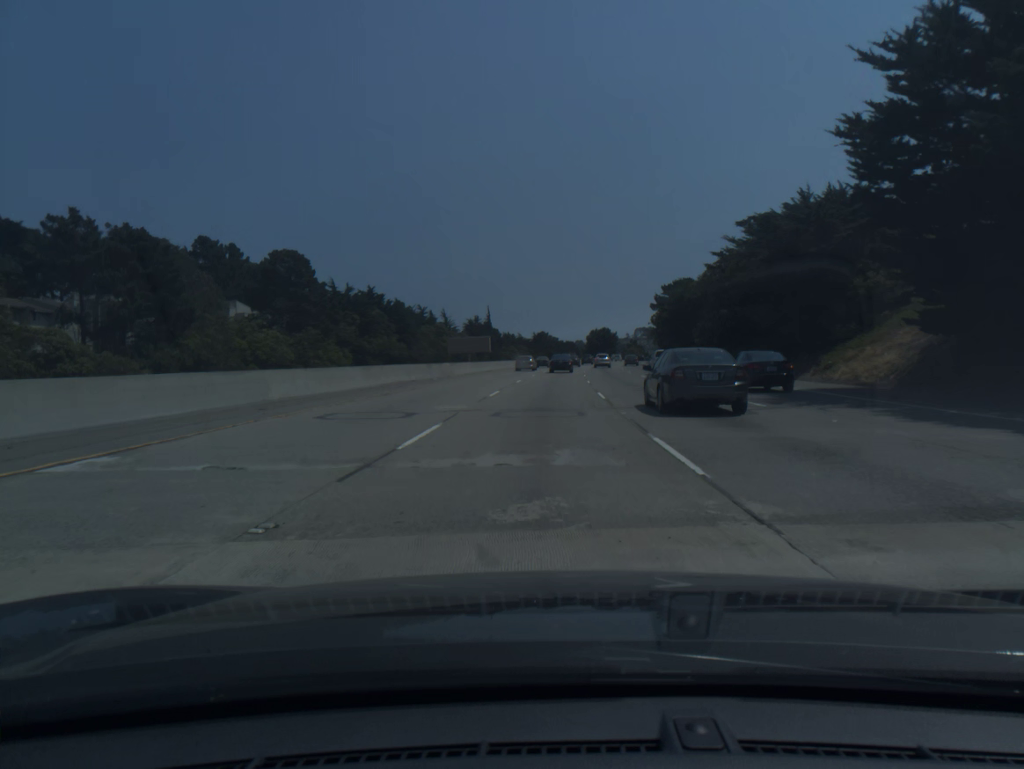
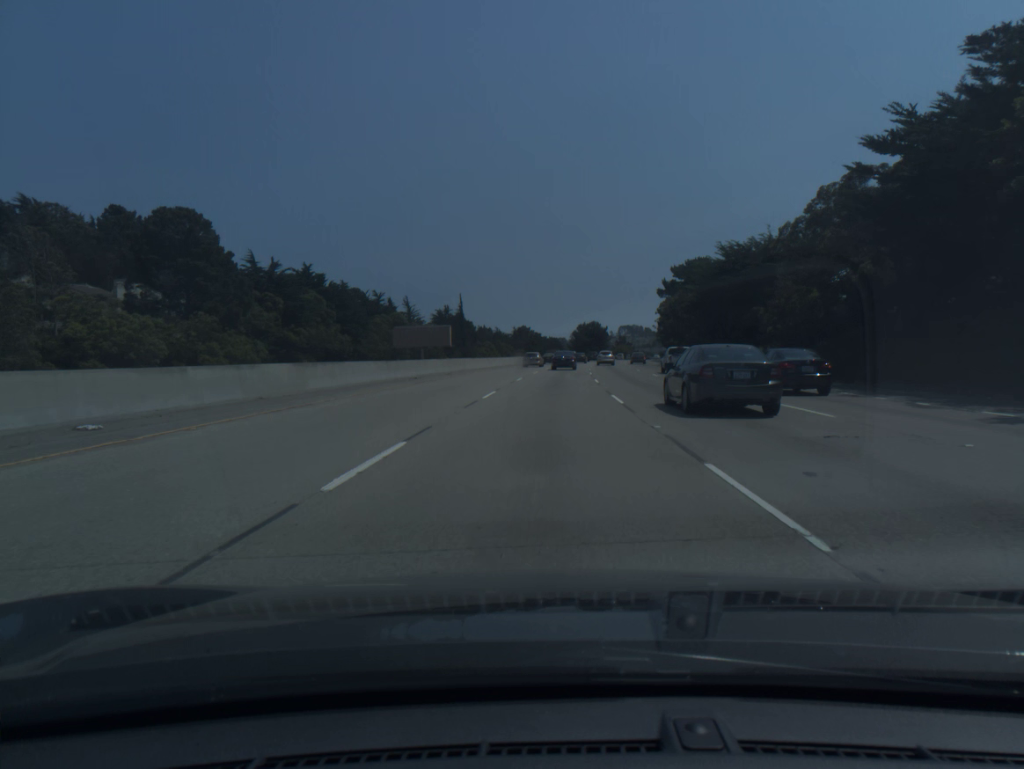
(+0.3, +33.5) m; +1°
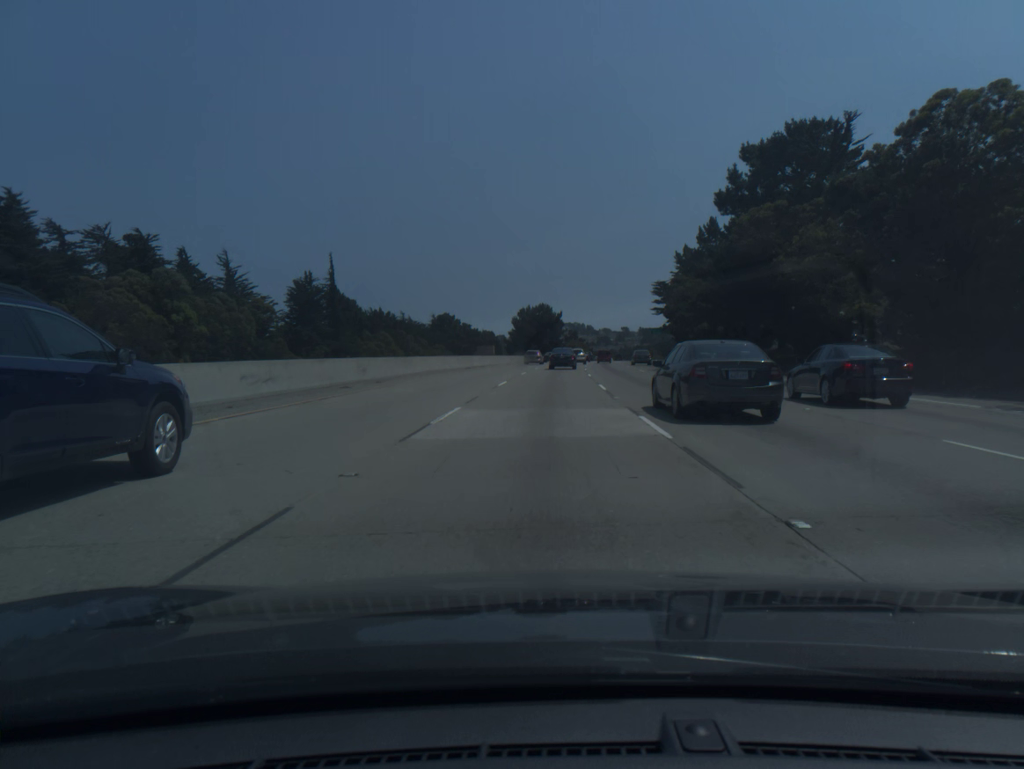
(+3.0, +81.5) m; +4°
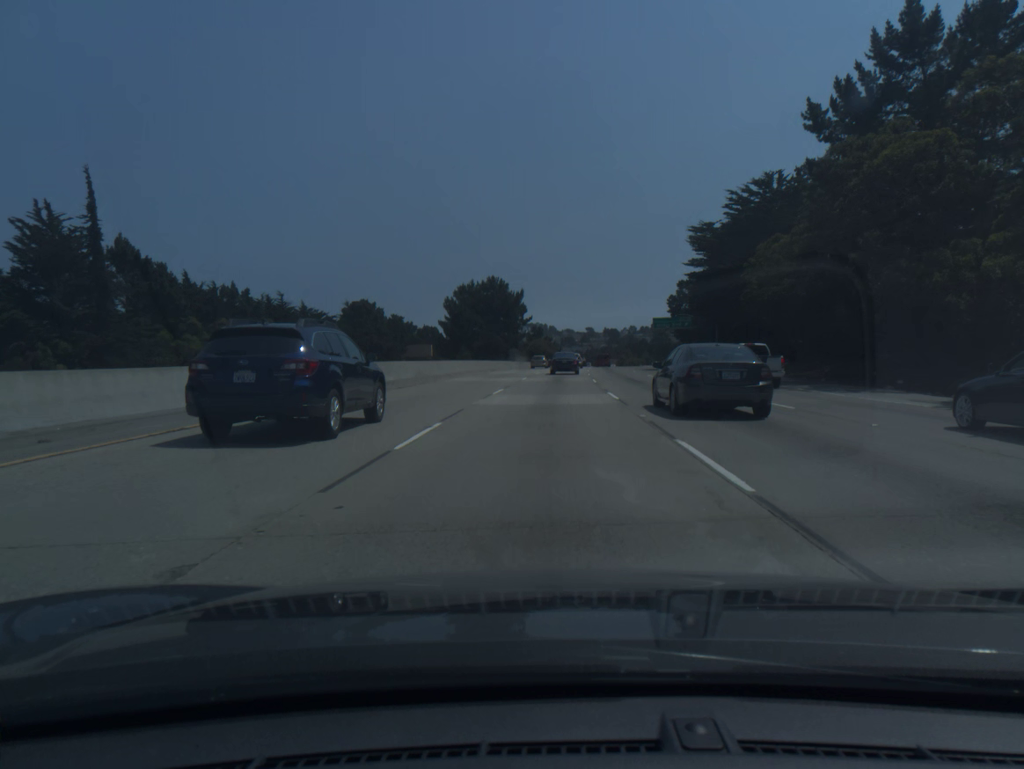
(+1.5, +62.5) m; +3°
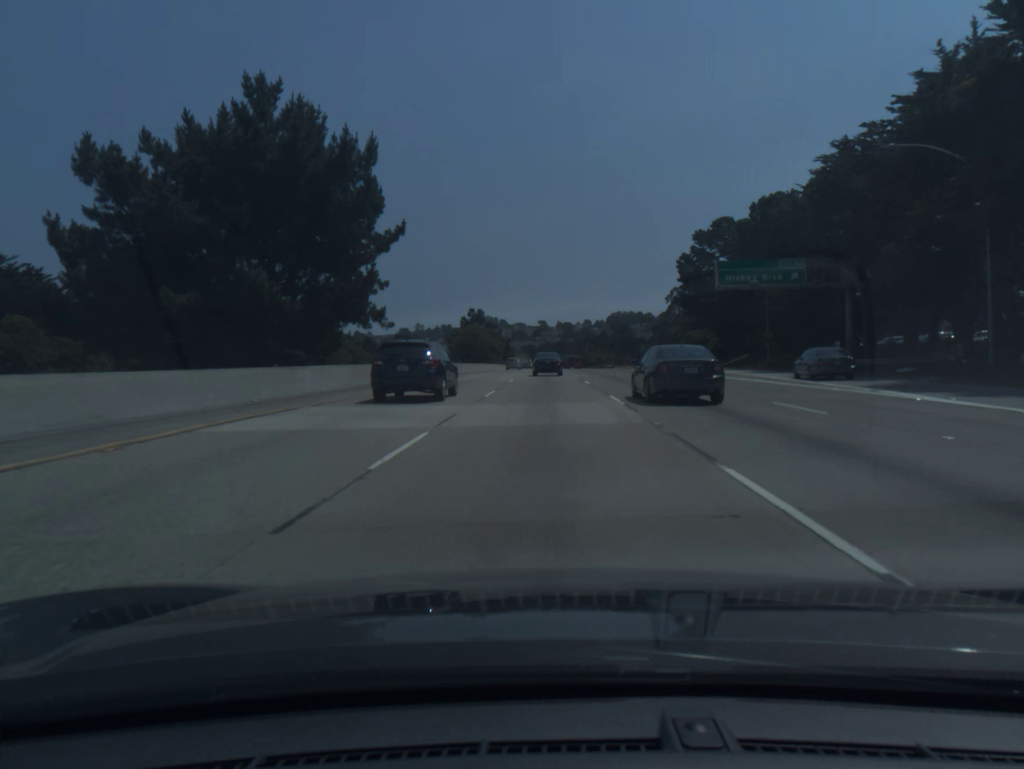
(+2.5, +75.9) m; +4°
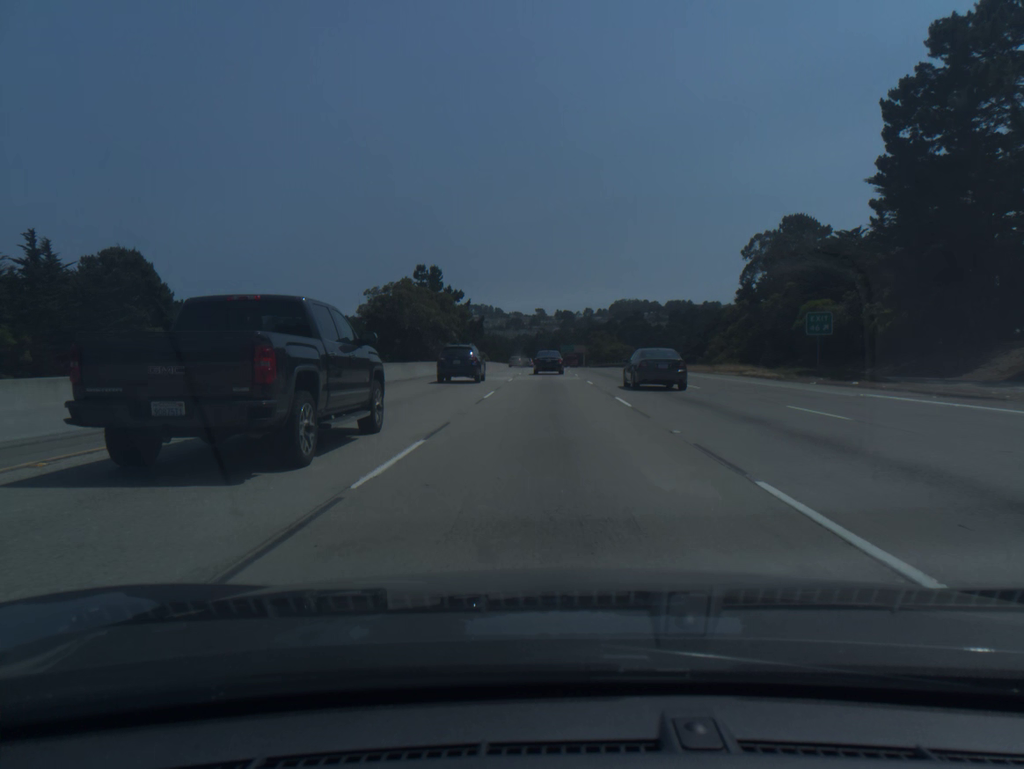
(+0.2, +74.2) m; 0°
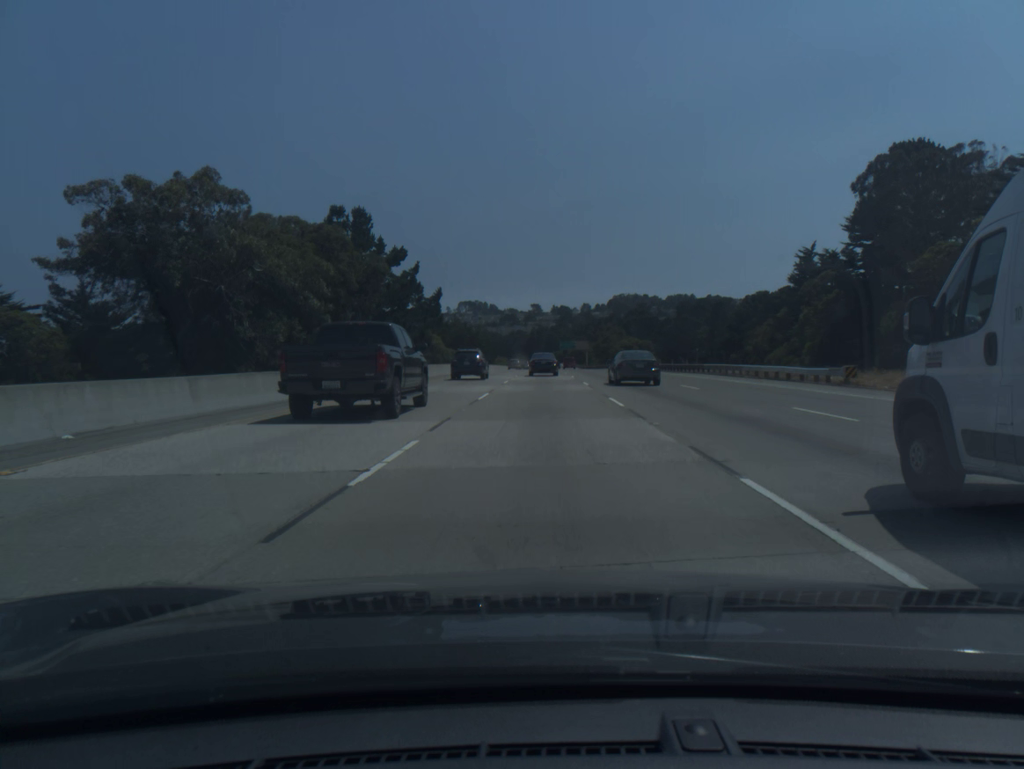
(+0.2, +44.2) m; 0°
